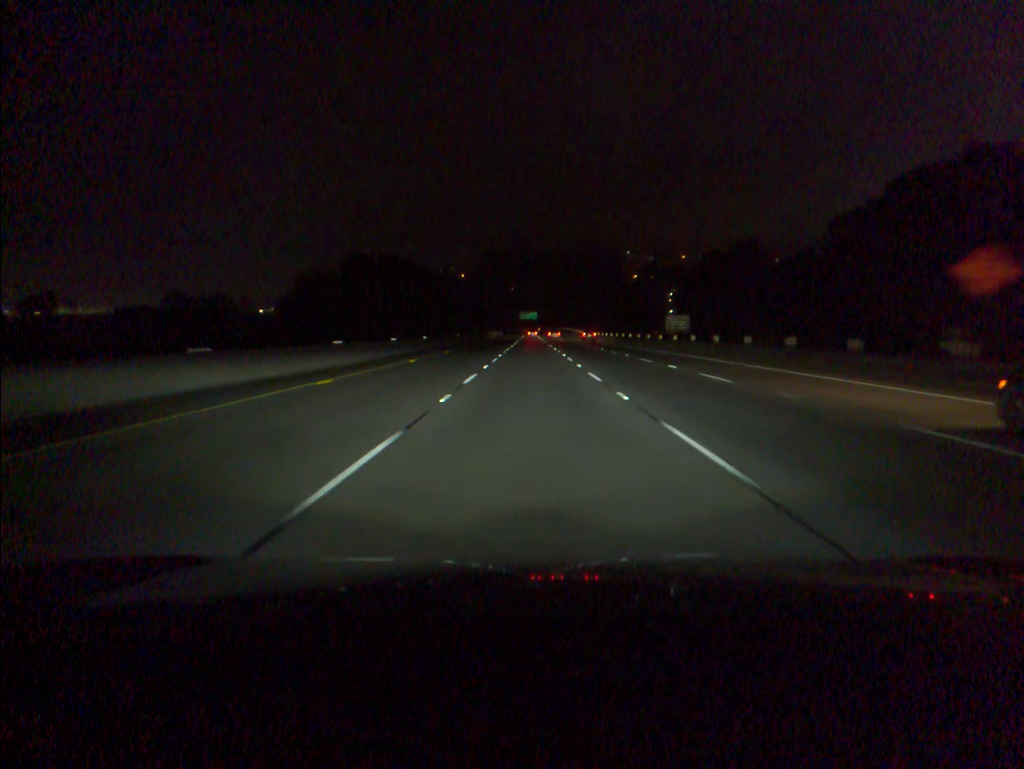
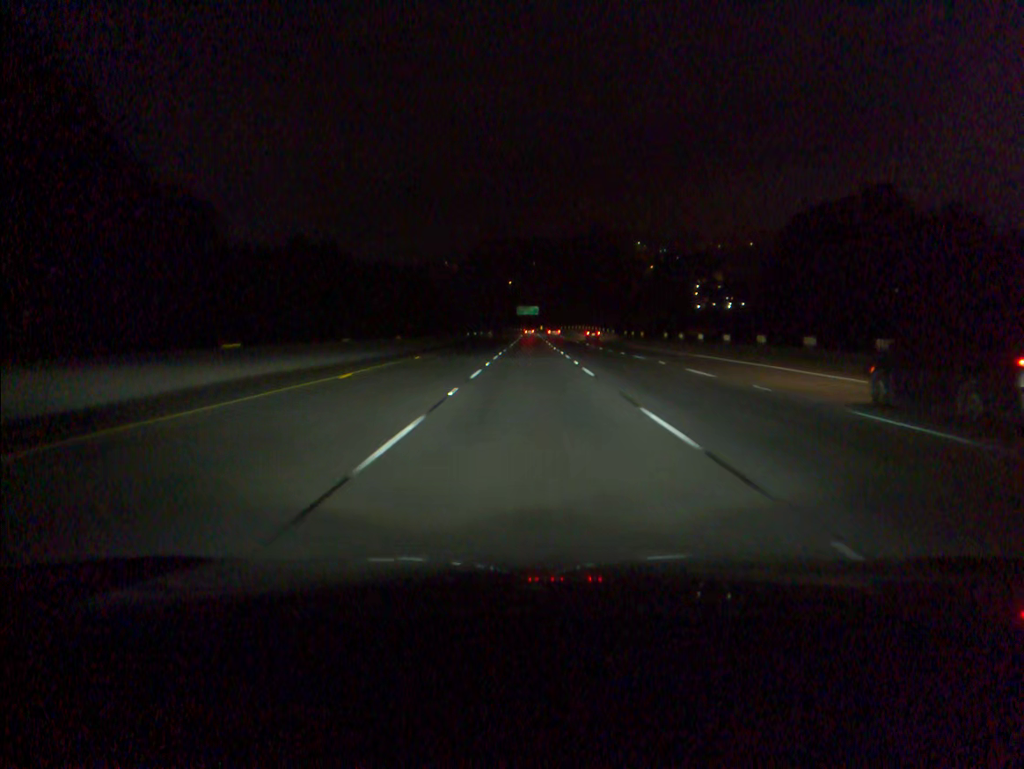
(+0.1, +71.1) m; 0°
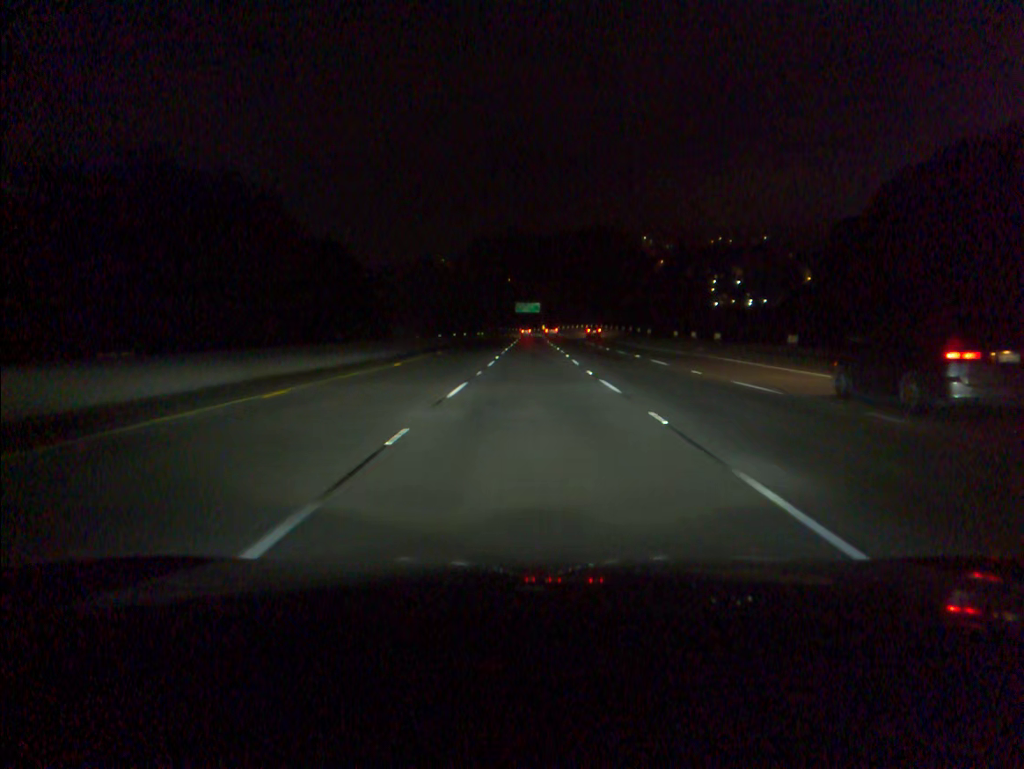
(0.0, +35.4) m; 0°
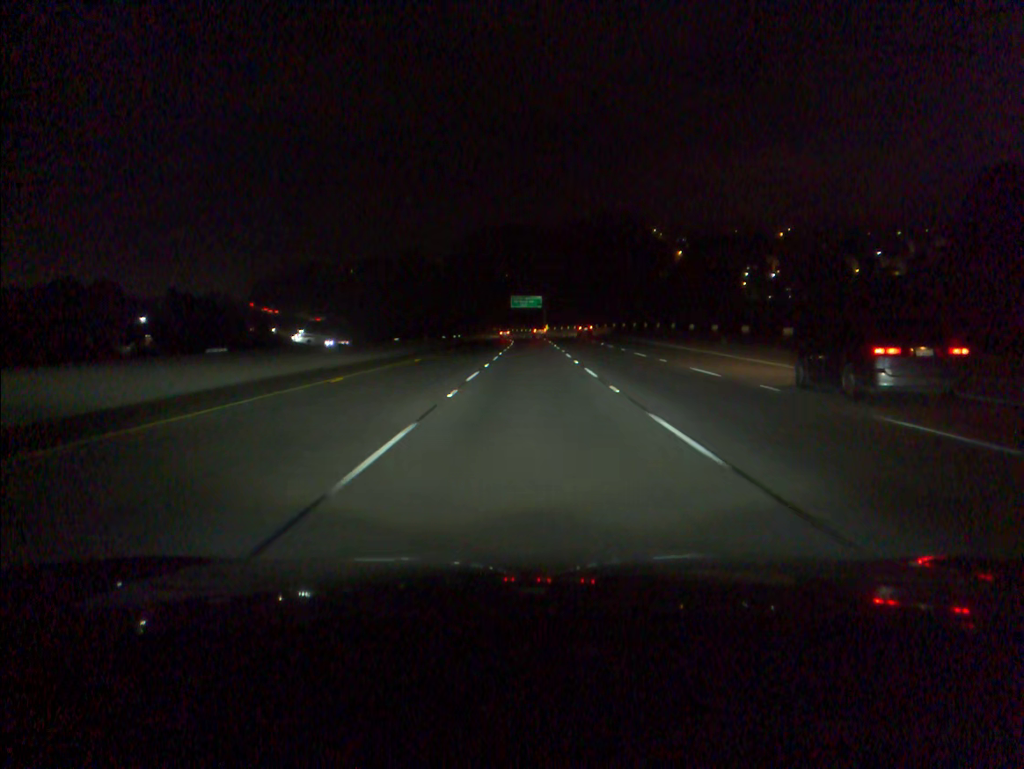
(+0.1, +53.0) m; 0°
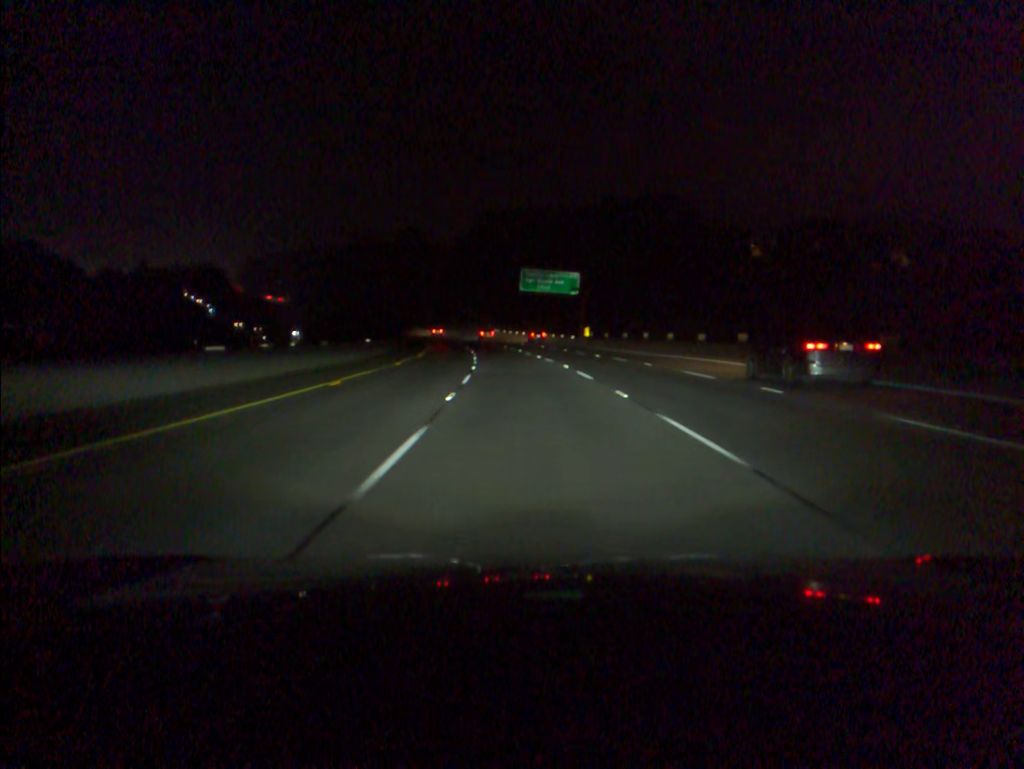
(-0.5, +87.7) m; -1°
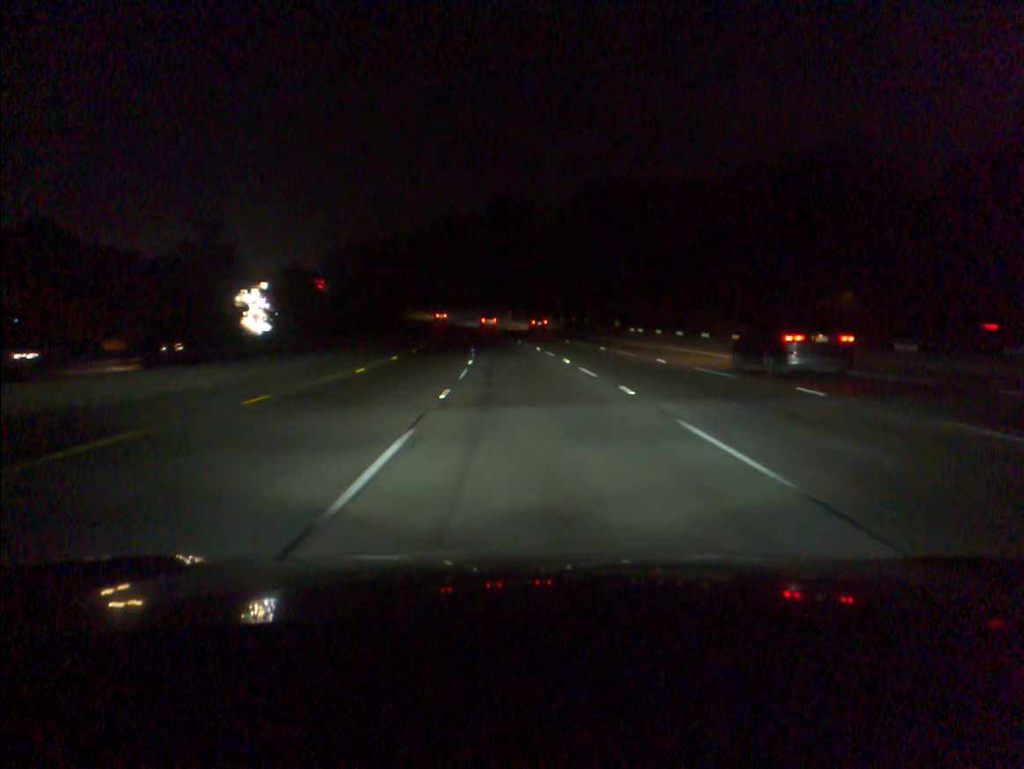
(-6.0, +88.4) m; -8°
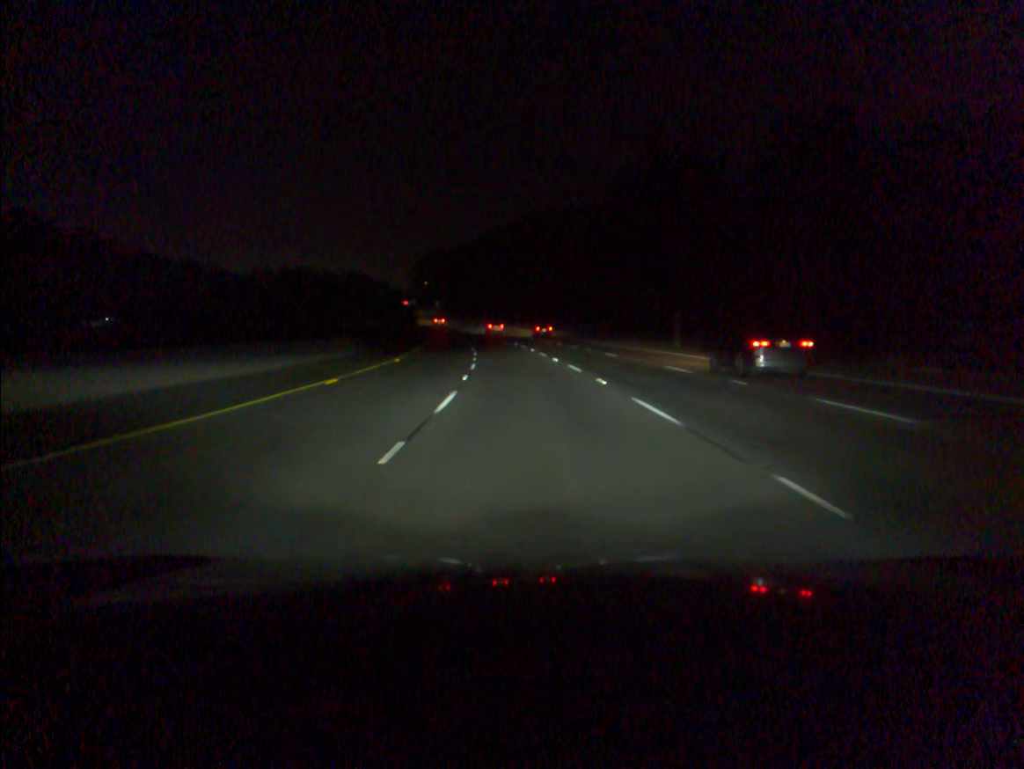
(-6.4, +88.1) m; -8°
